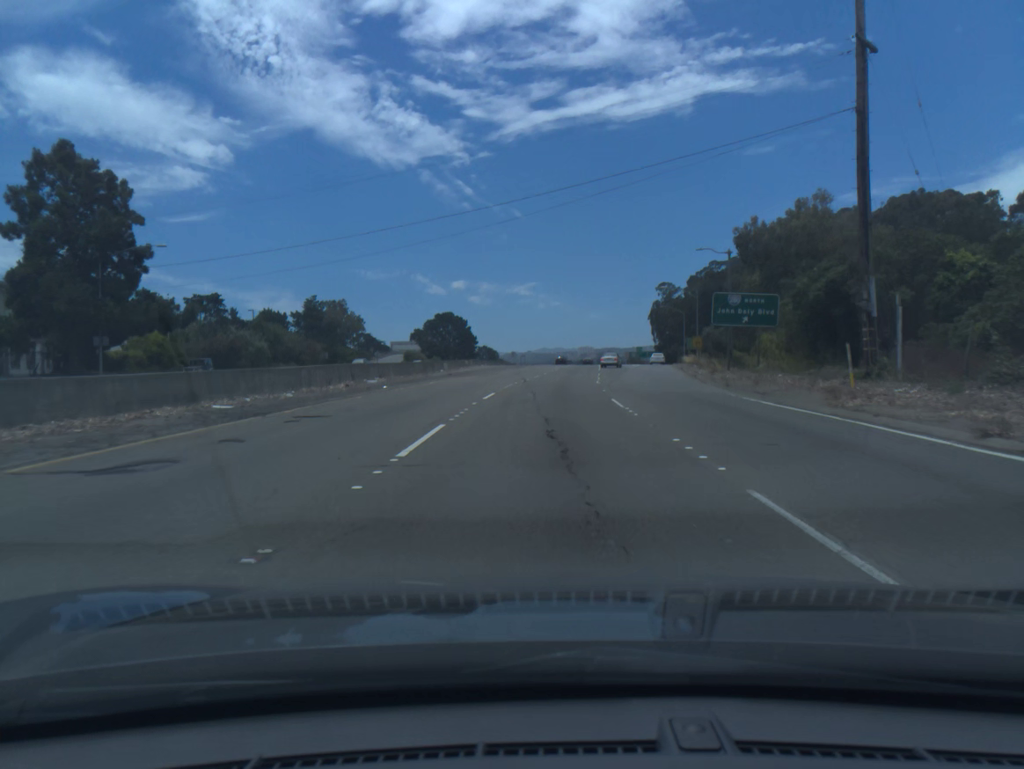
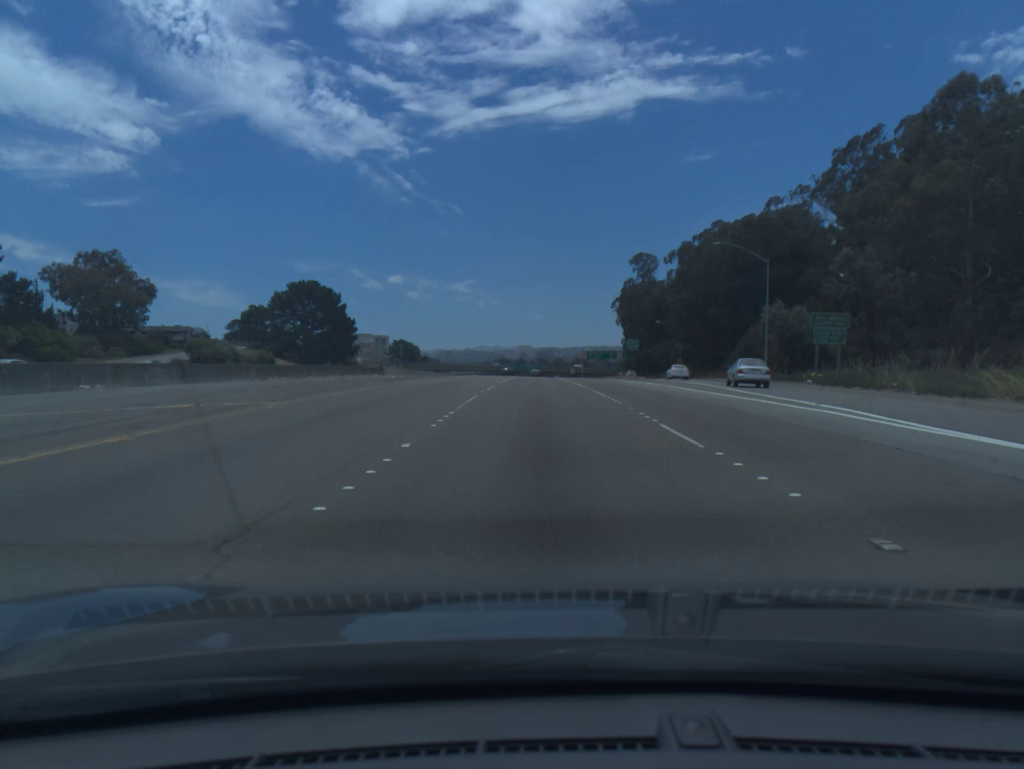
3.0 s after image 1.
(+4.0, +85.0) m; +4°
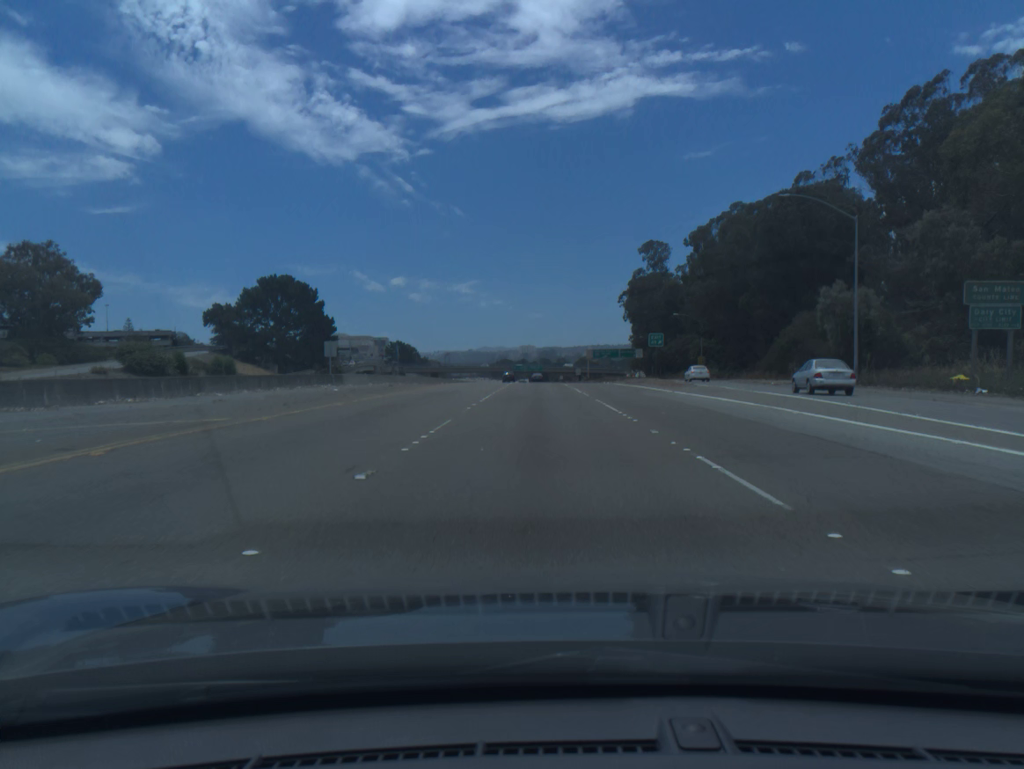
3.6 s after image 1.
(0.0, +17.4) m; 0°
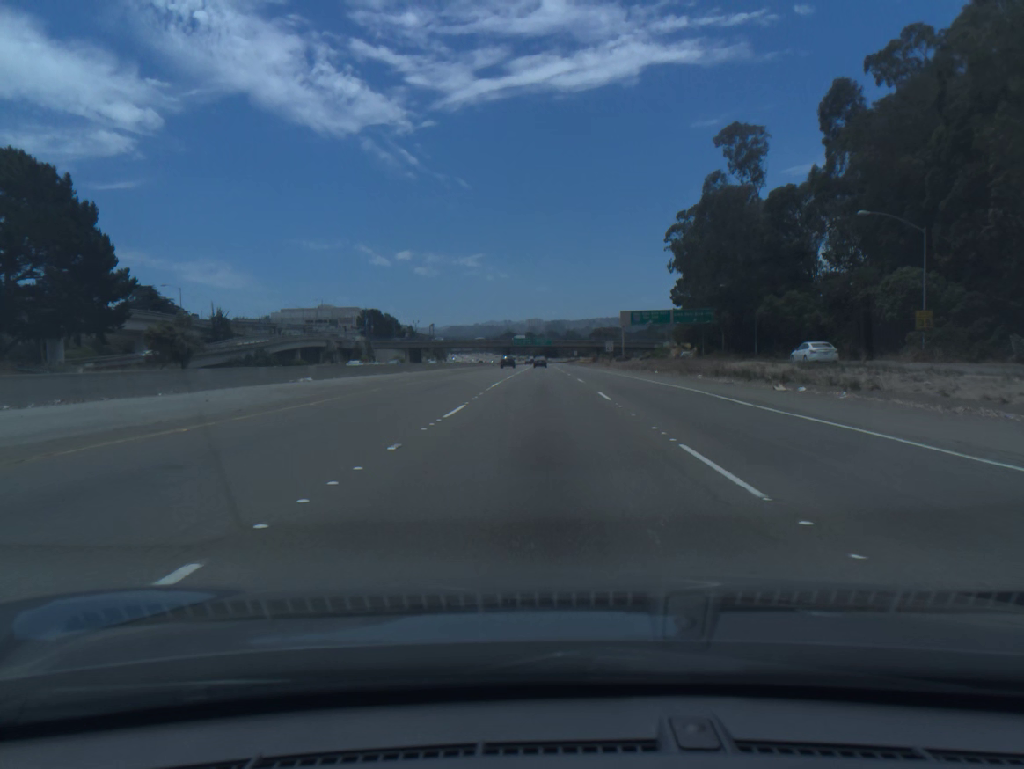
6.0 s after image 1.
(-0.5, +71.4) m; -1°
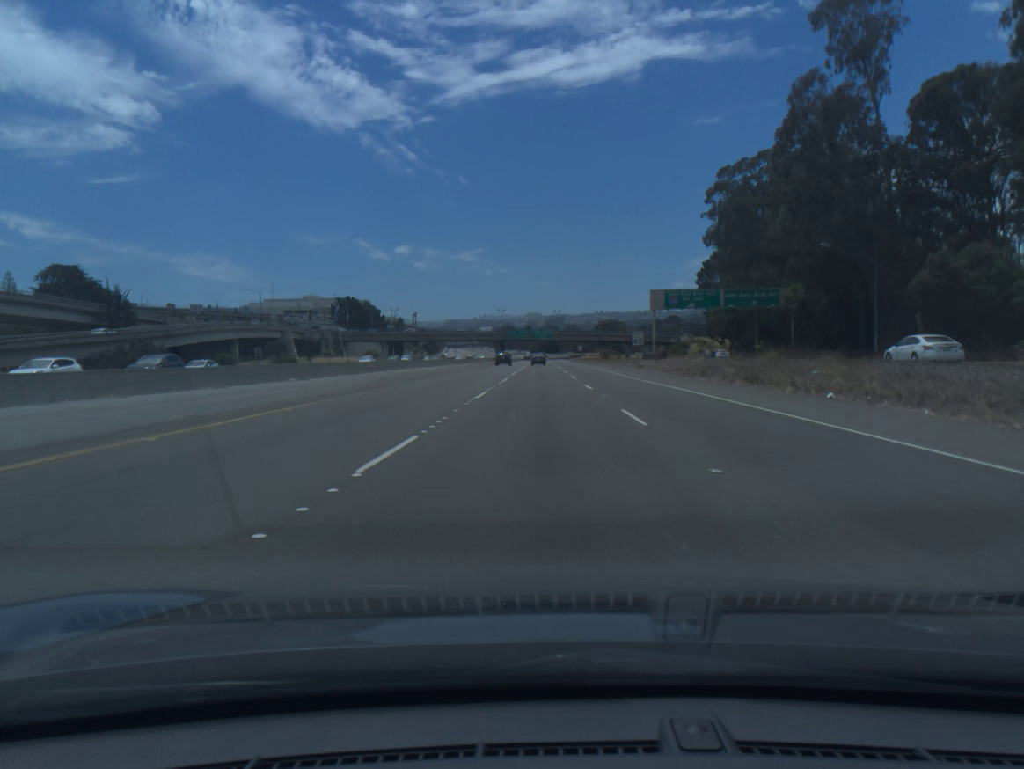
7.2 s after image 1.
(0.0, +36.8) m; 0°
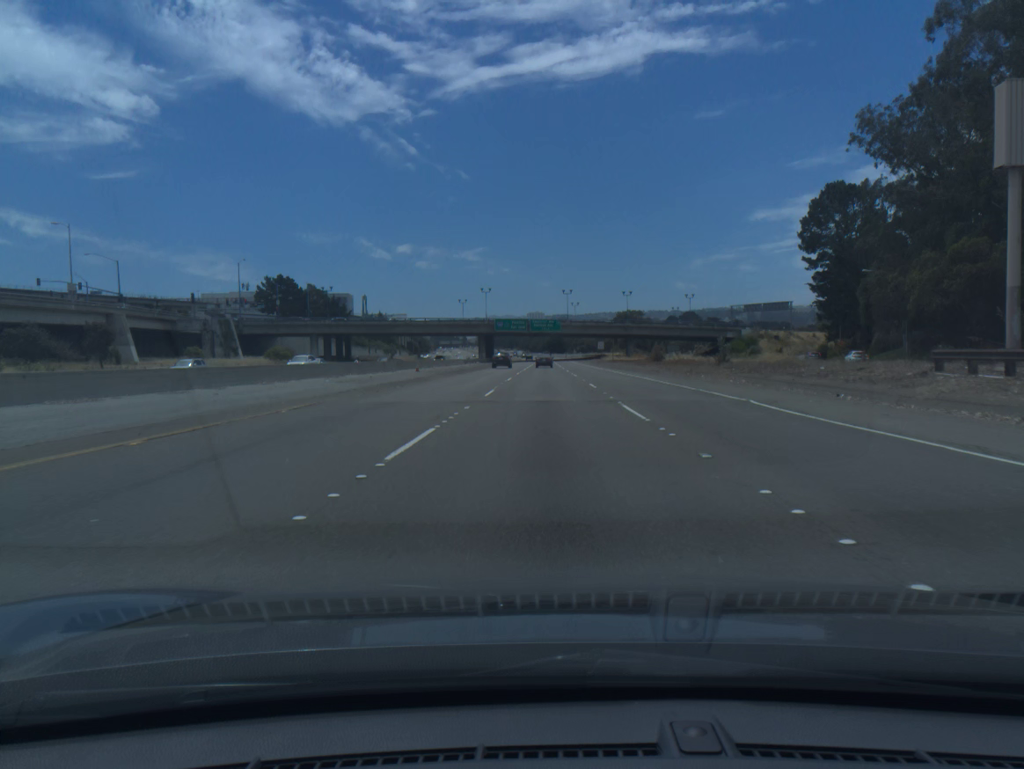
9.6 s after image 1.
(-0.2, +73.2) m; 0°
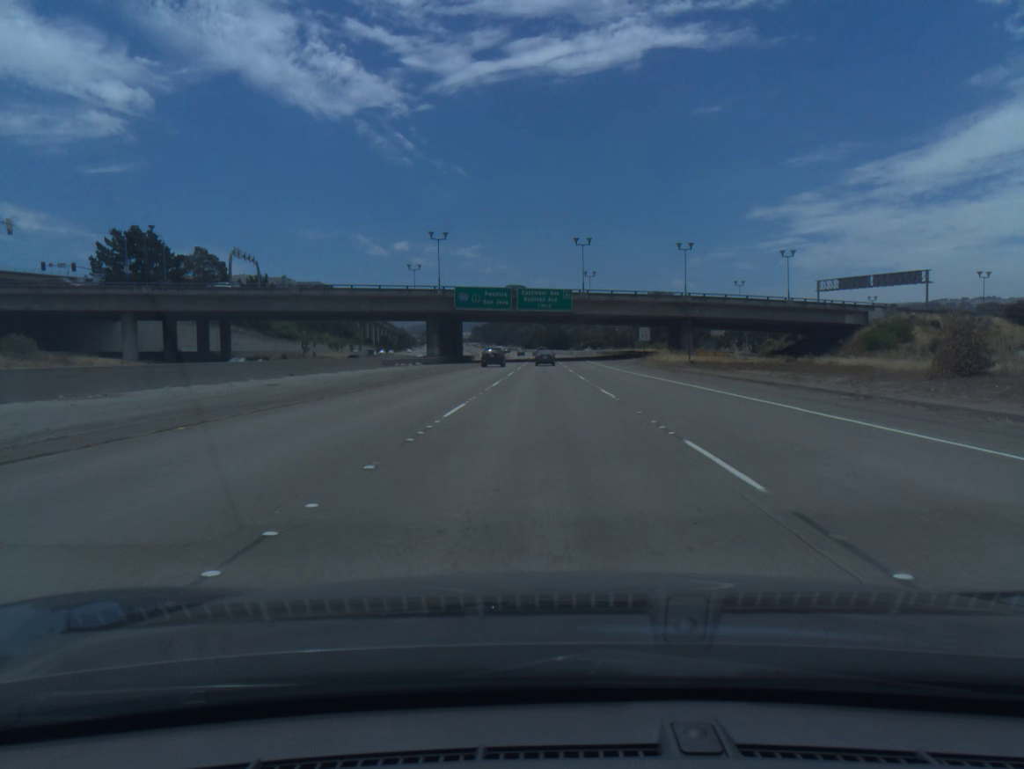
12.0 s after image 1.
(+0.2, +70.5) m; 0°
